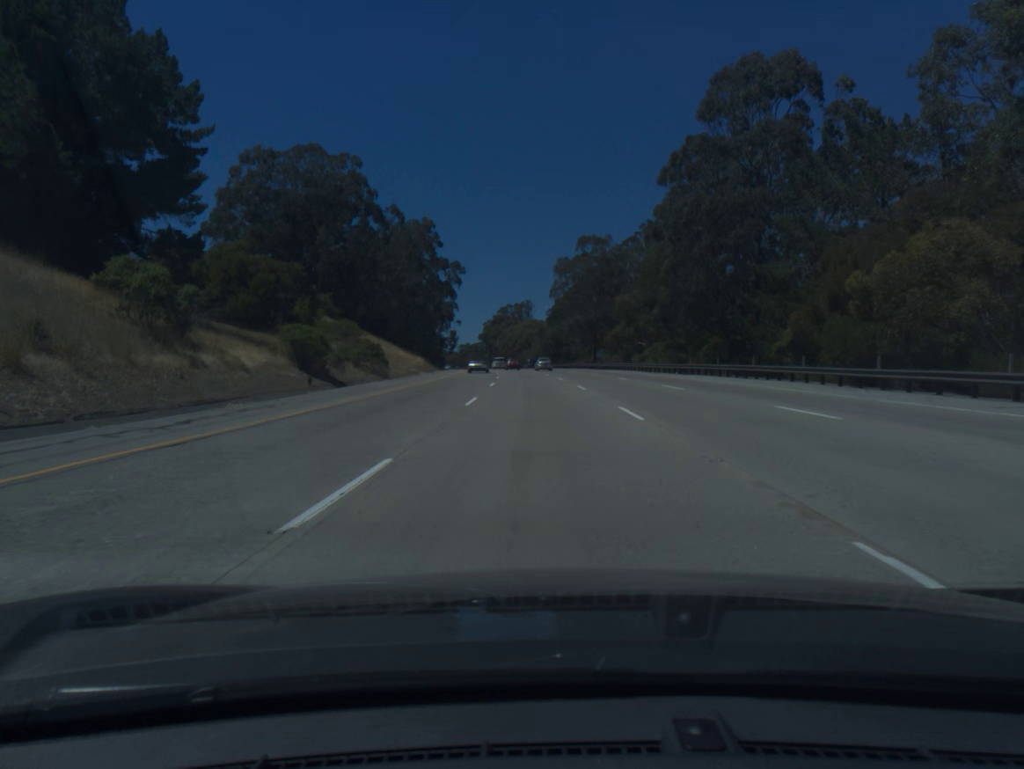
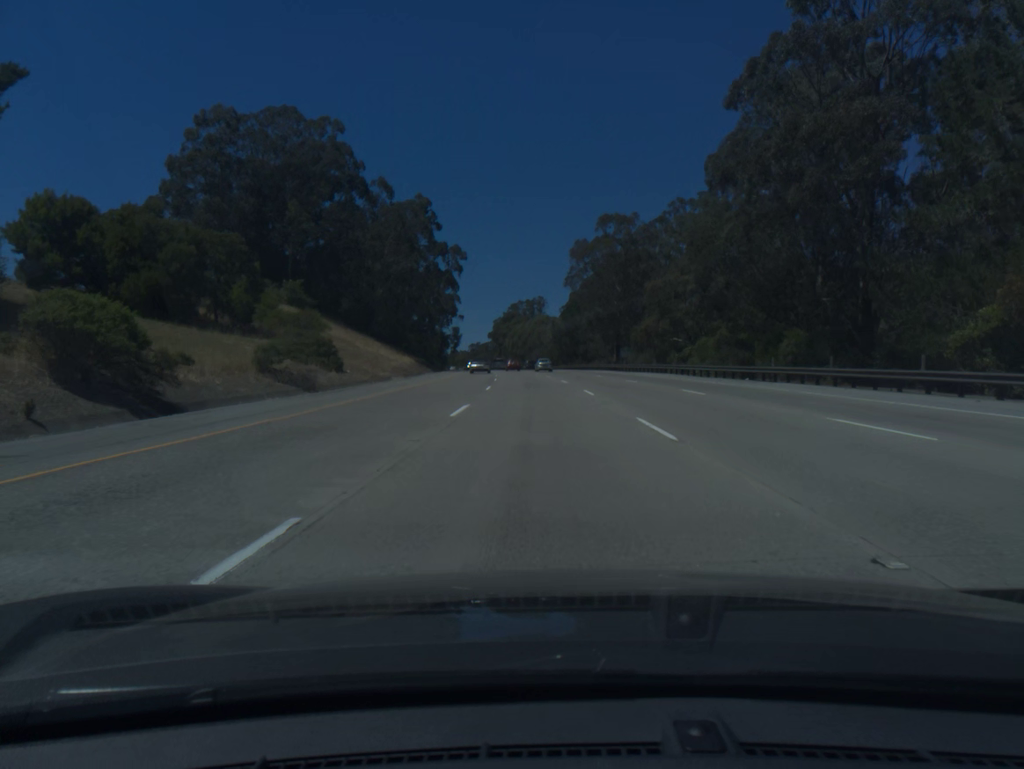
(-0.1, +18.2) m; -1°
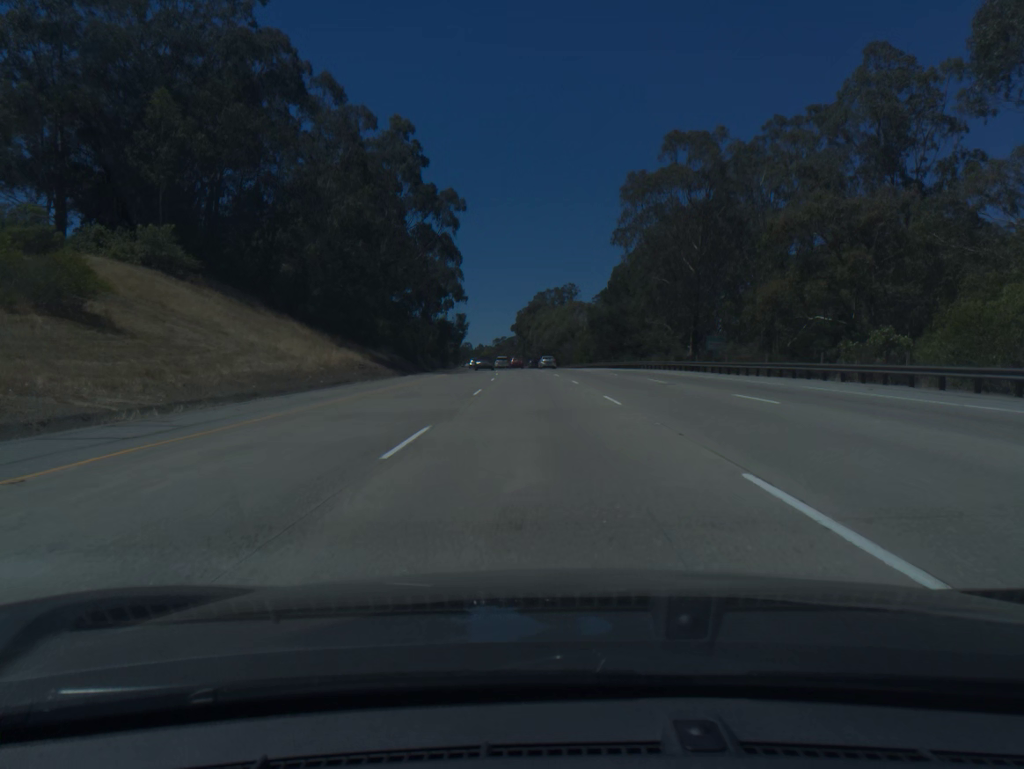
(-0.7, +36.5) m; -2°
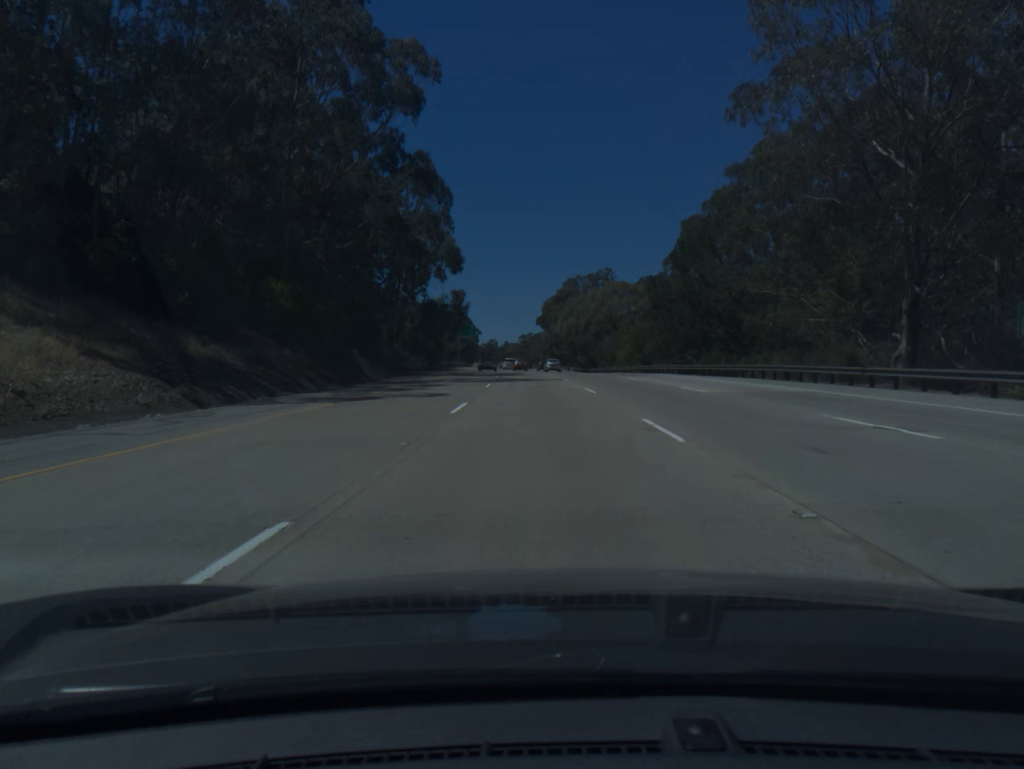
(-0.7, +36.6) m; -2°
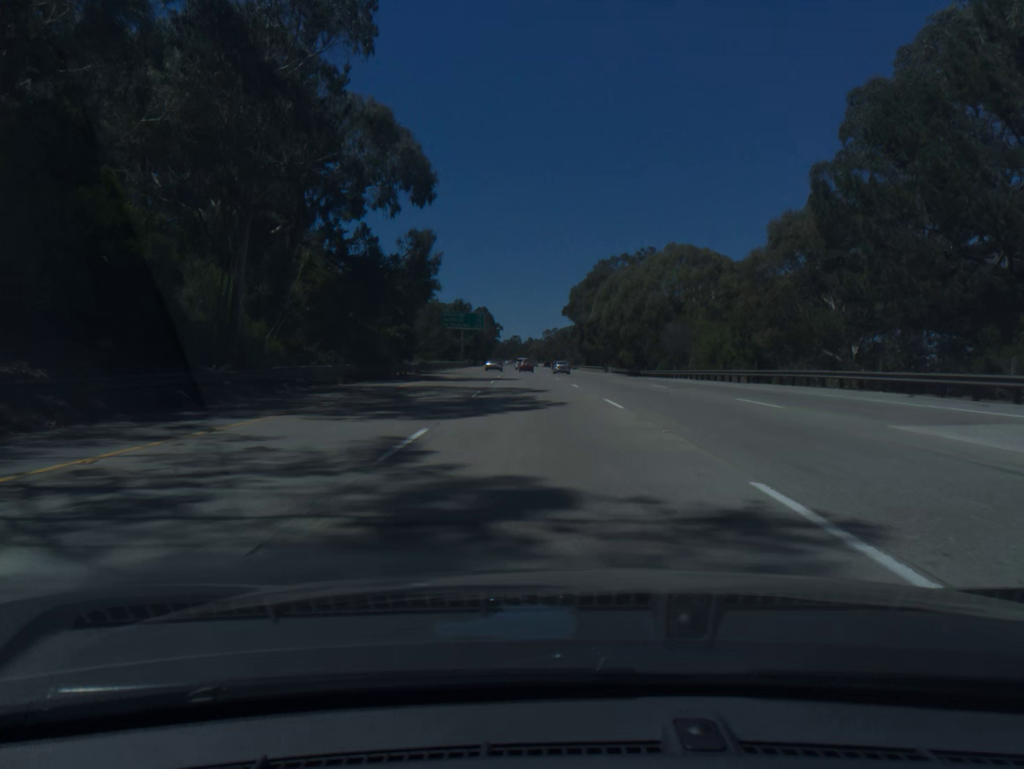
(-0.6, +36.7) m; -2°
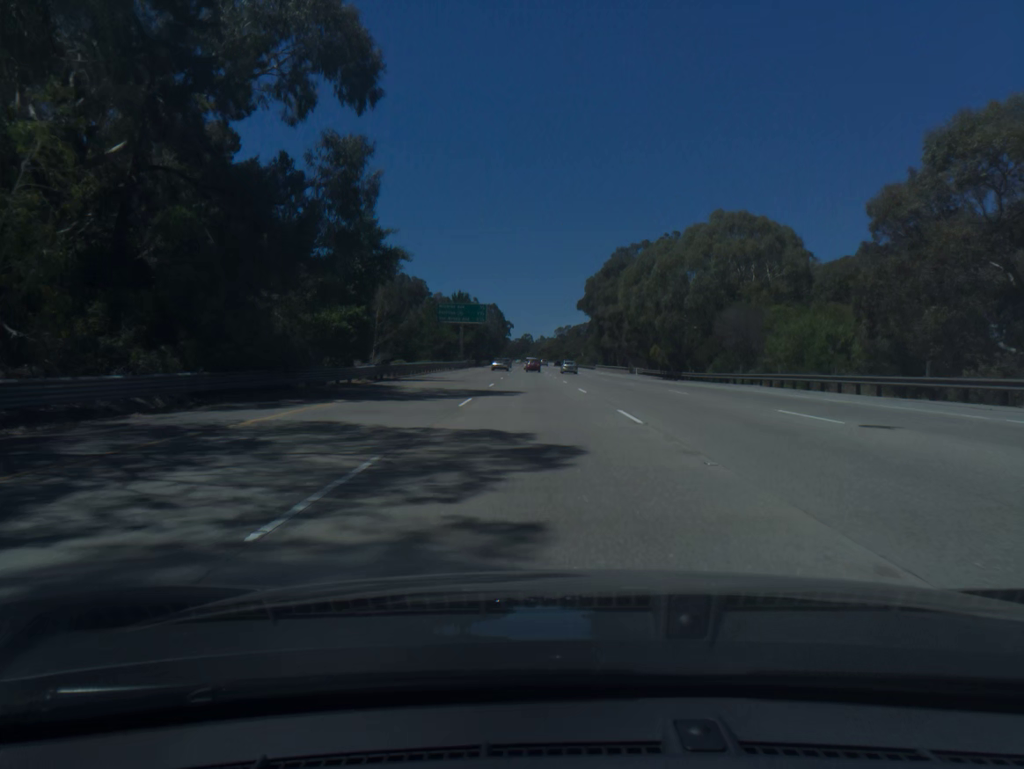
(-0.1, +18.4) m; -1°
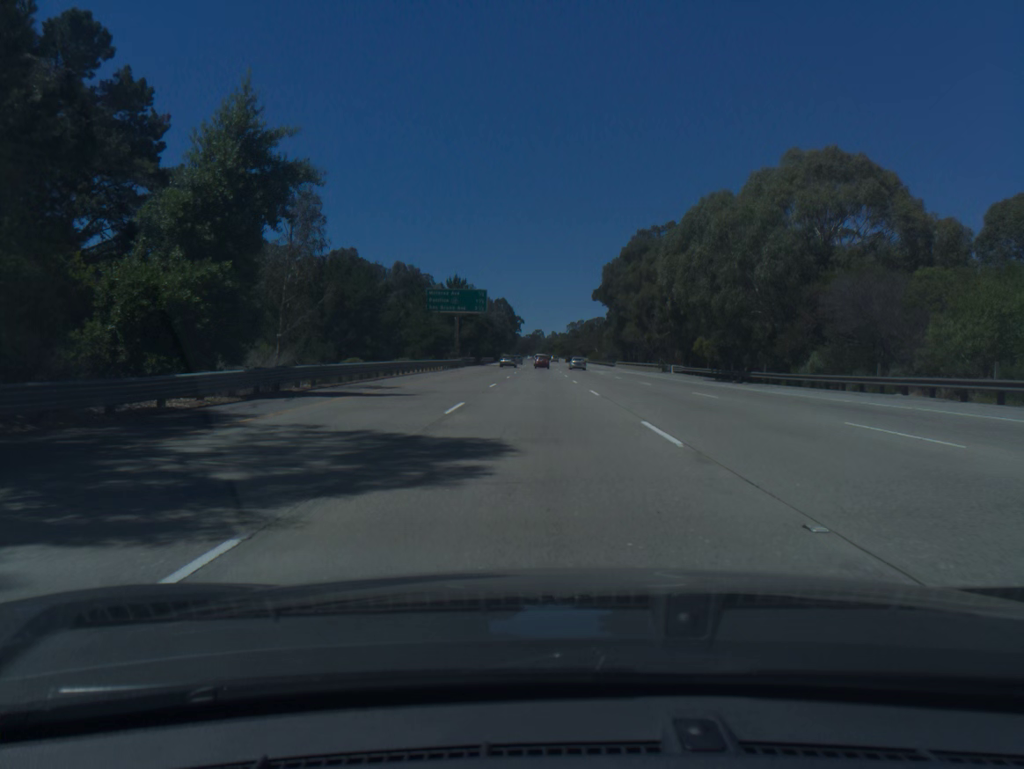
(-0.1, +18.4) m; -1°
